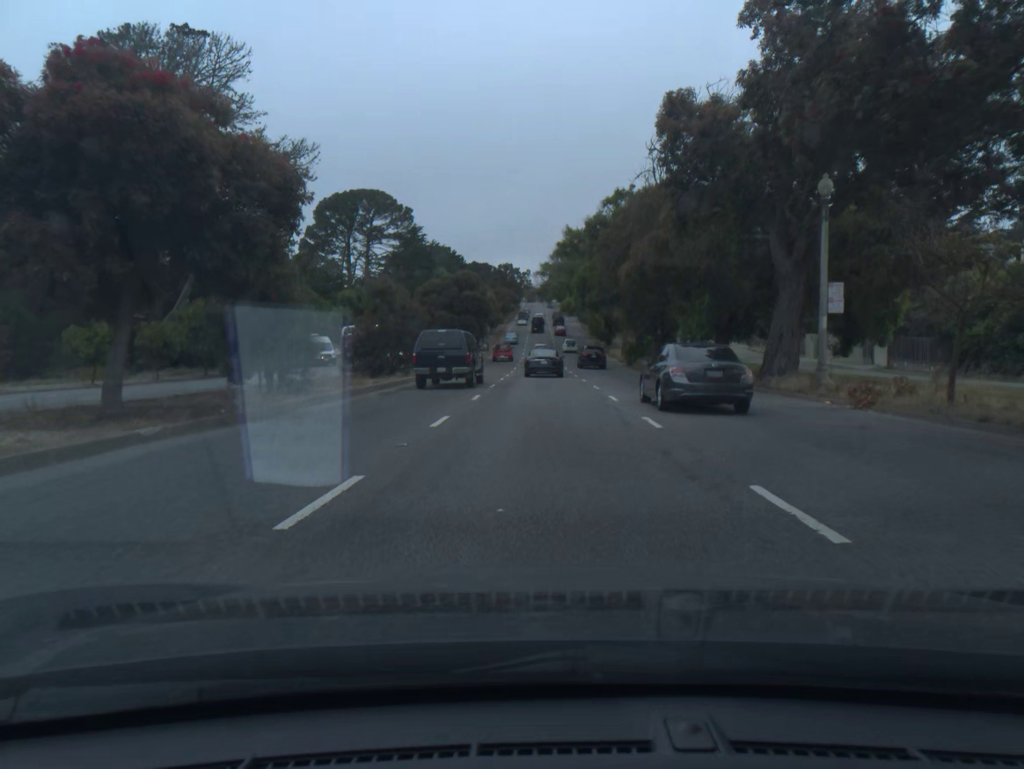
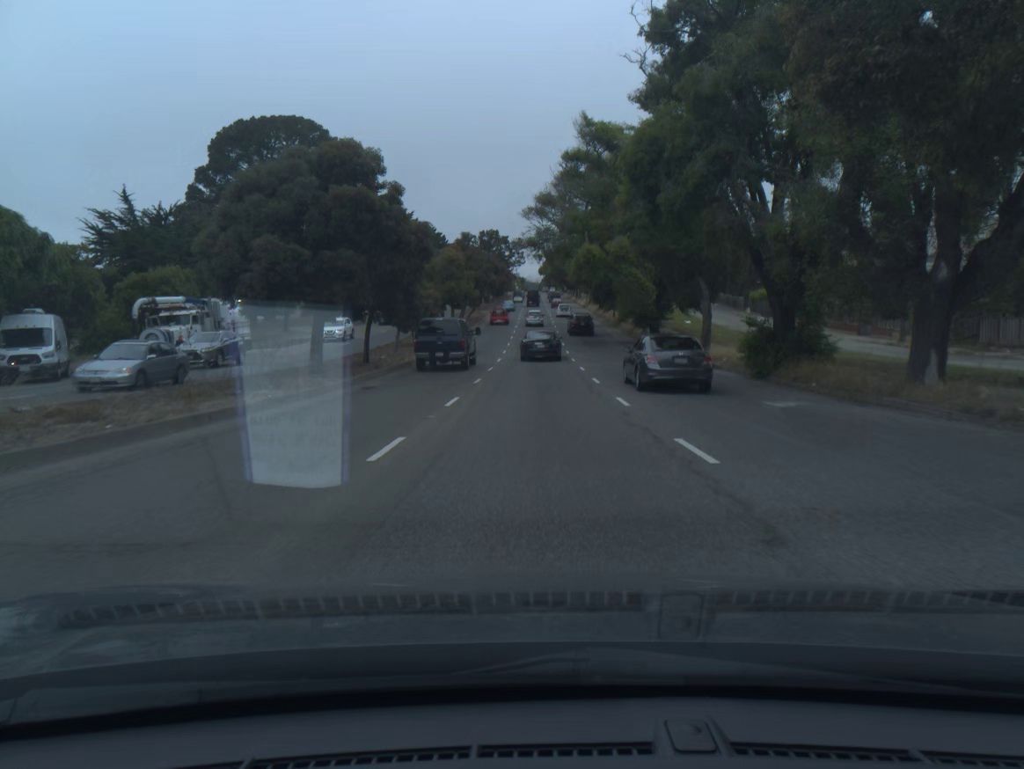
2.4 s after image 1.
(+0.1, +40.0) m; 0°
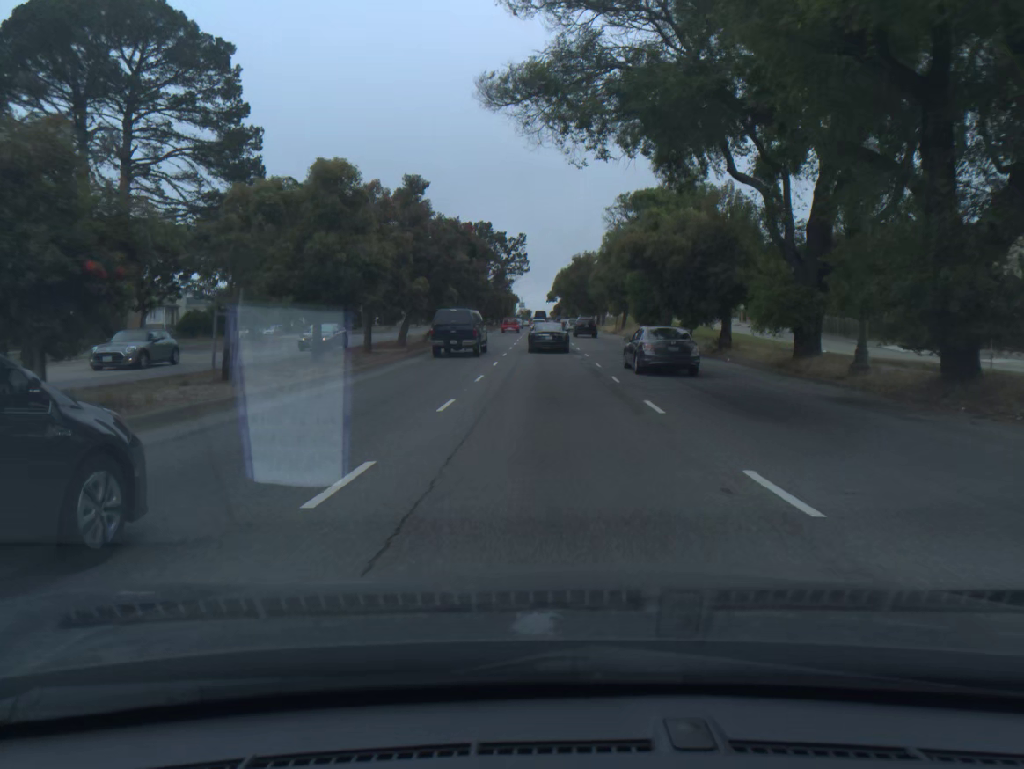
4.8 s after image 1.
(-0.2, +39.1) m; -1°
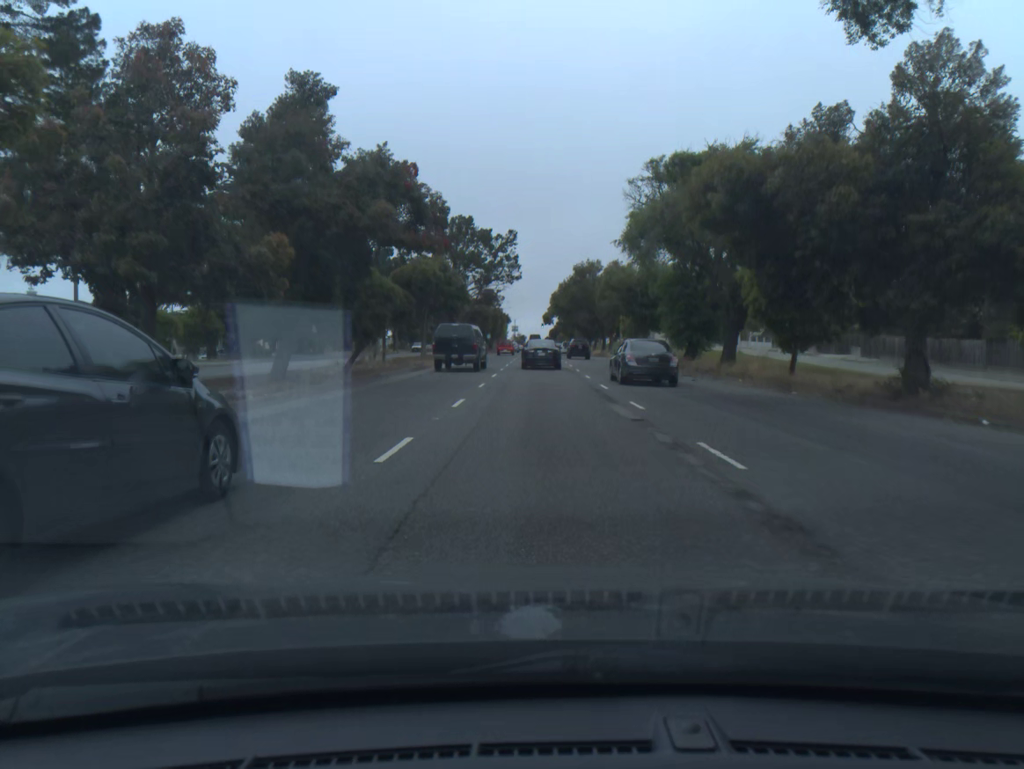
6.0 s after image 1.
(0.0, +19.1) m; 0°
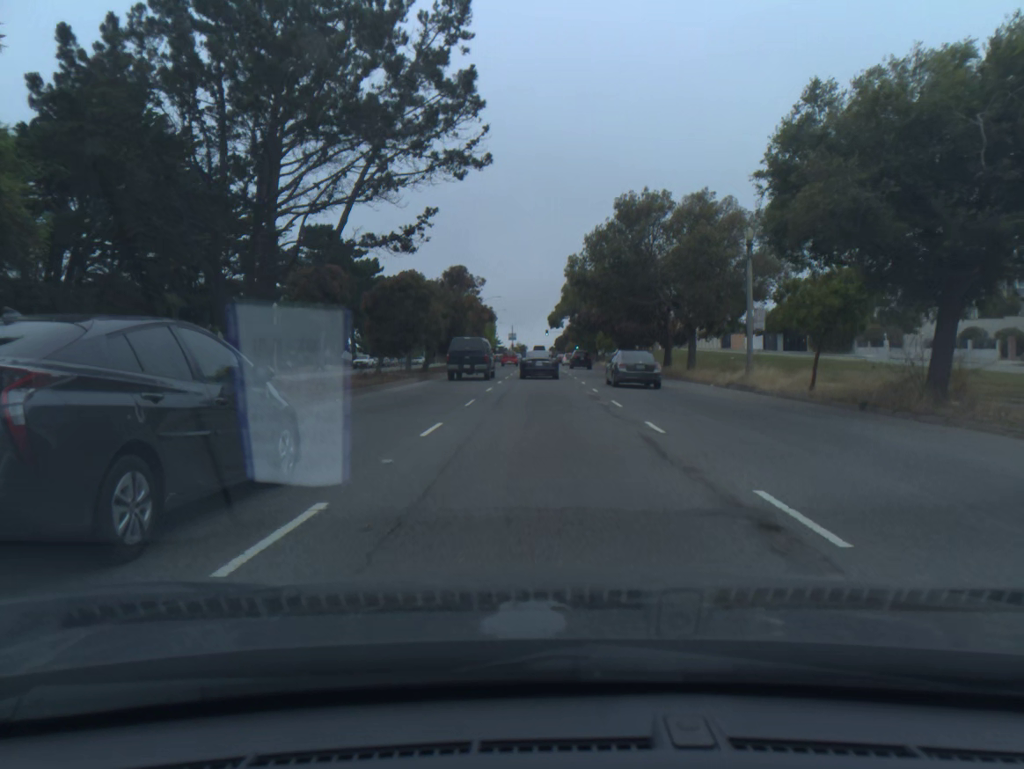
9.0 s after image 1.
(0.0, +46.8) m; 0°
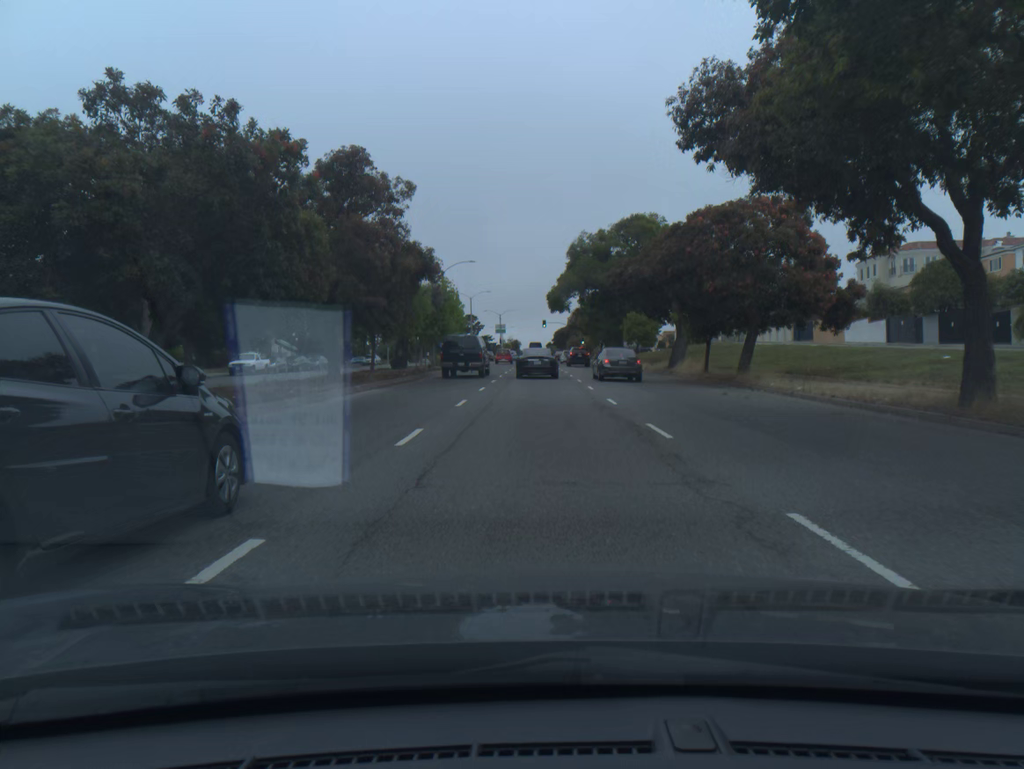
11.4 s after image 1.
(+0.2, +36.8) m; 0°
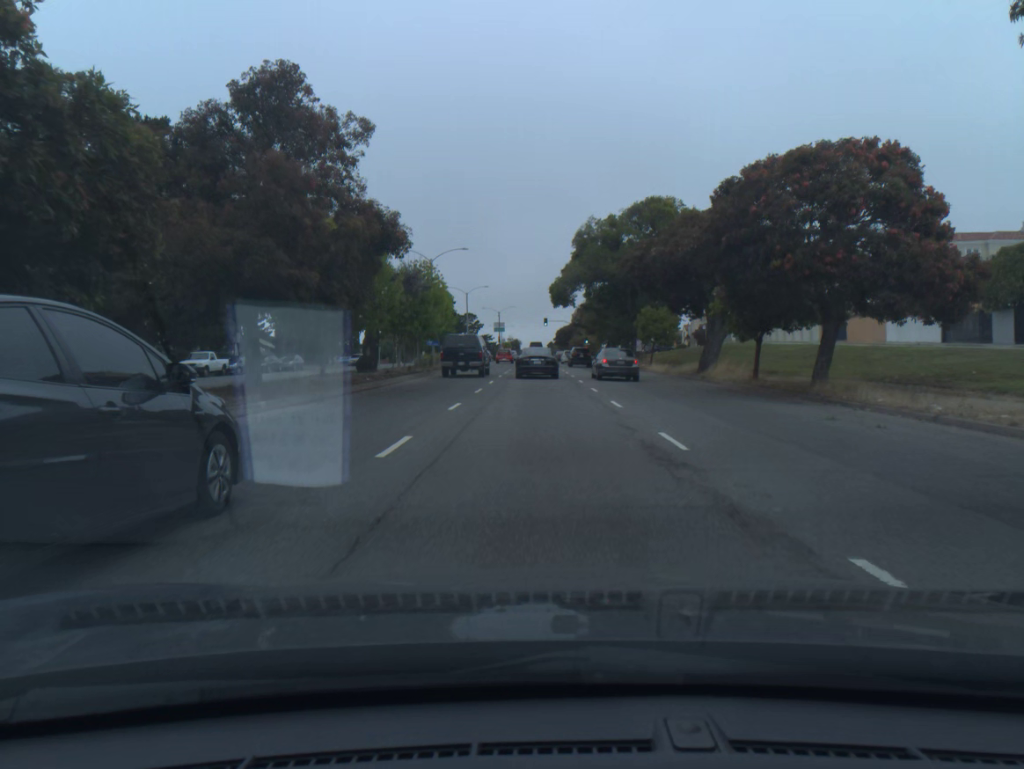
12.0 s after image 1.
(0.0, +8.6) m; 0°
